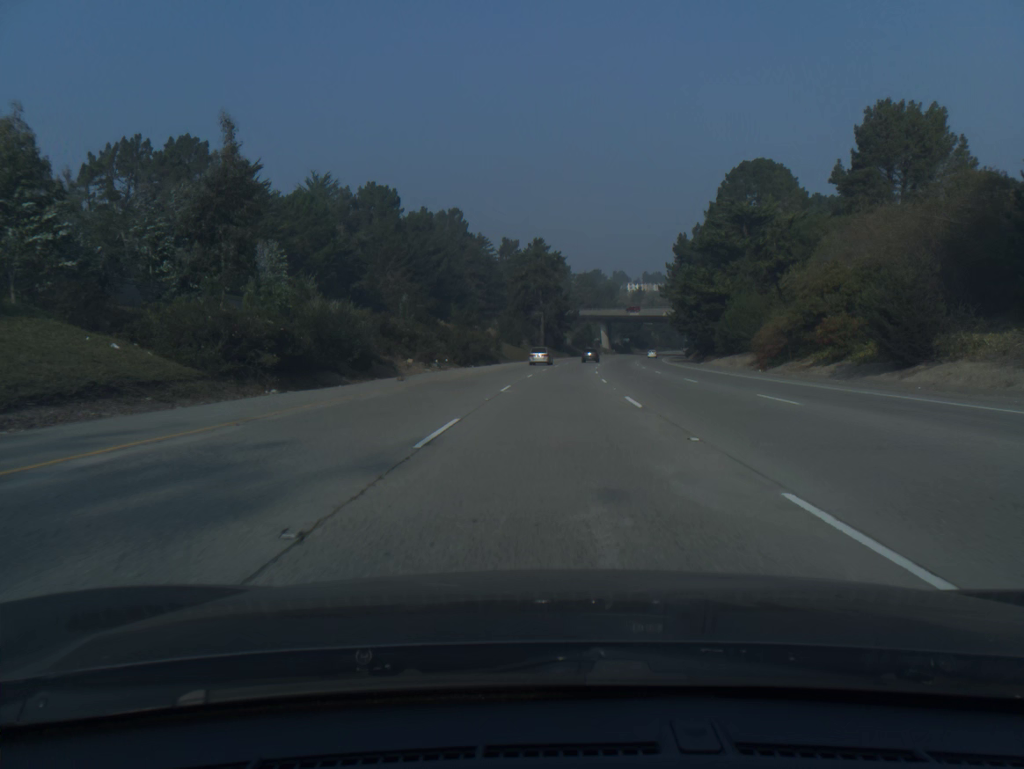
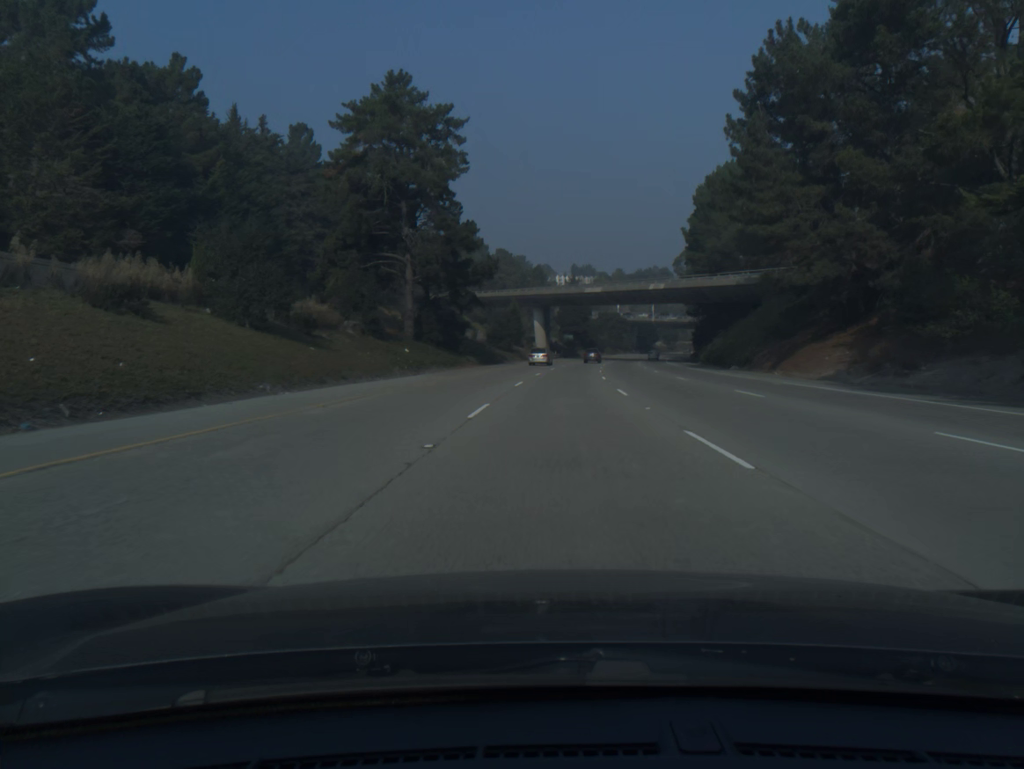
(+4.1, +82.6) m; +6°
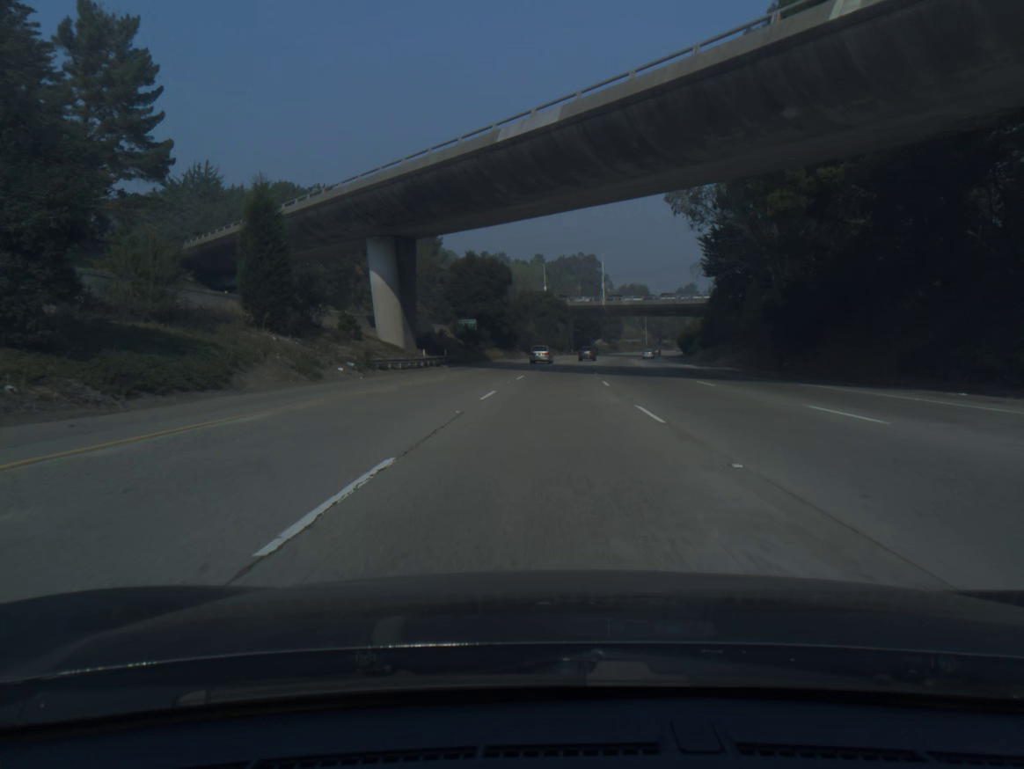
(+4.6, +82.5) m; +6°
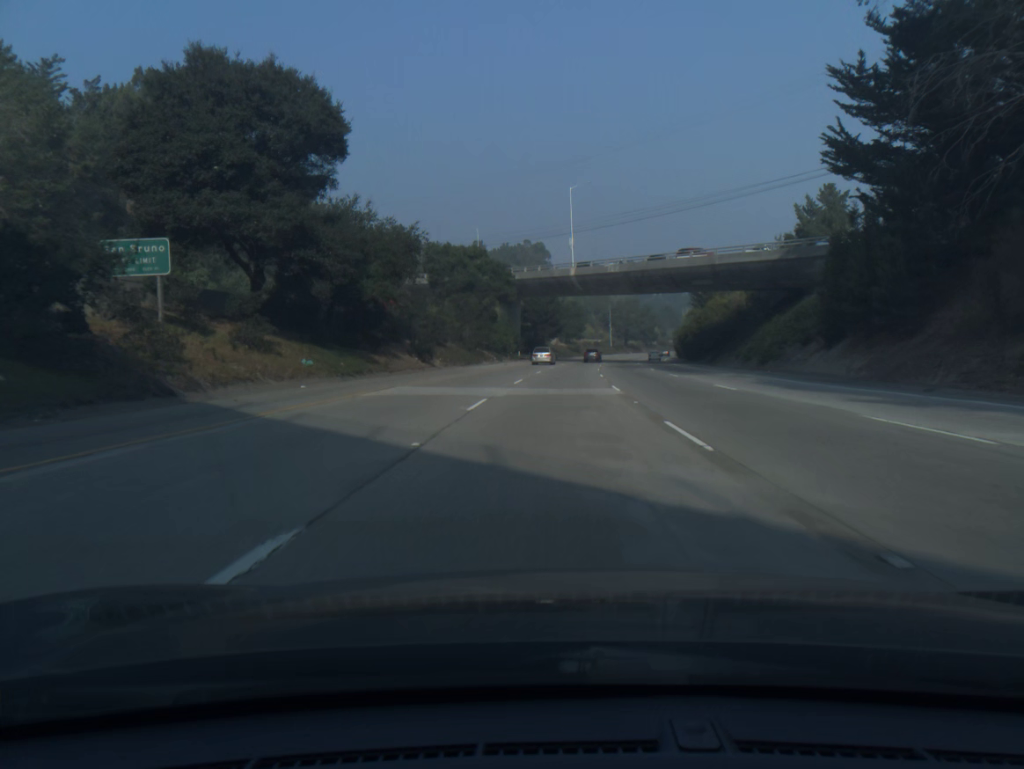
(+2.1, +61.9) m; +4°
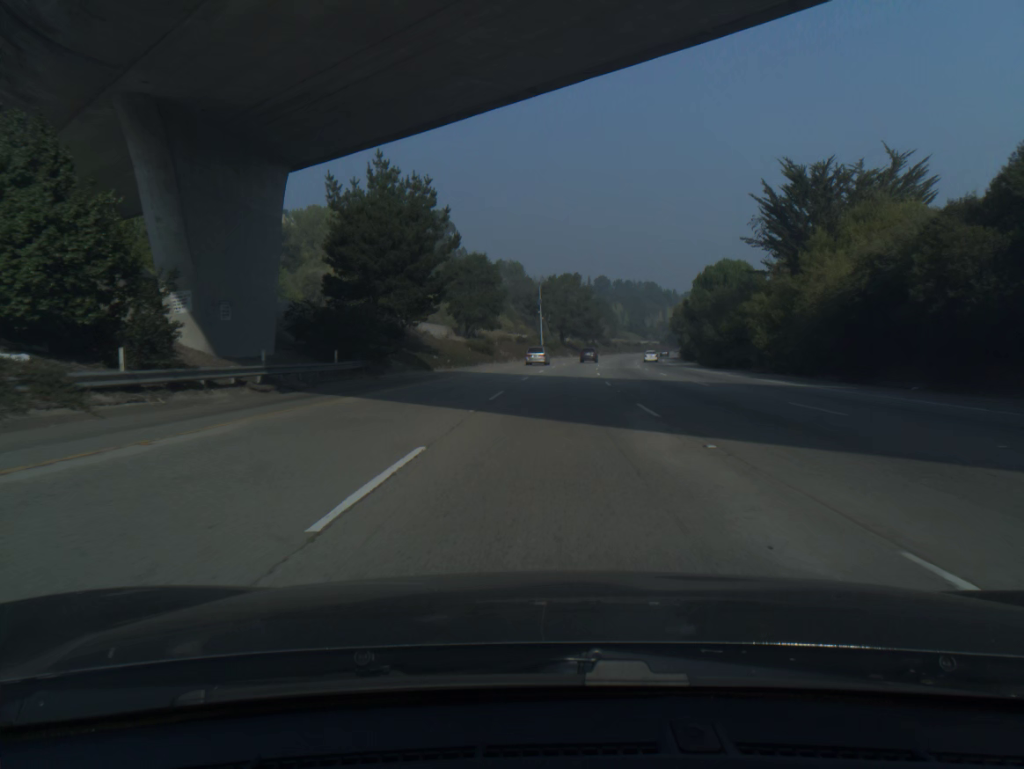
(+4.3, +82.5) m; +6°
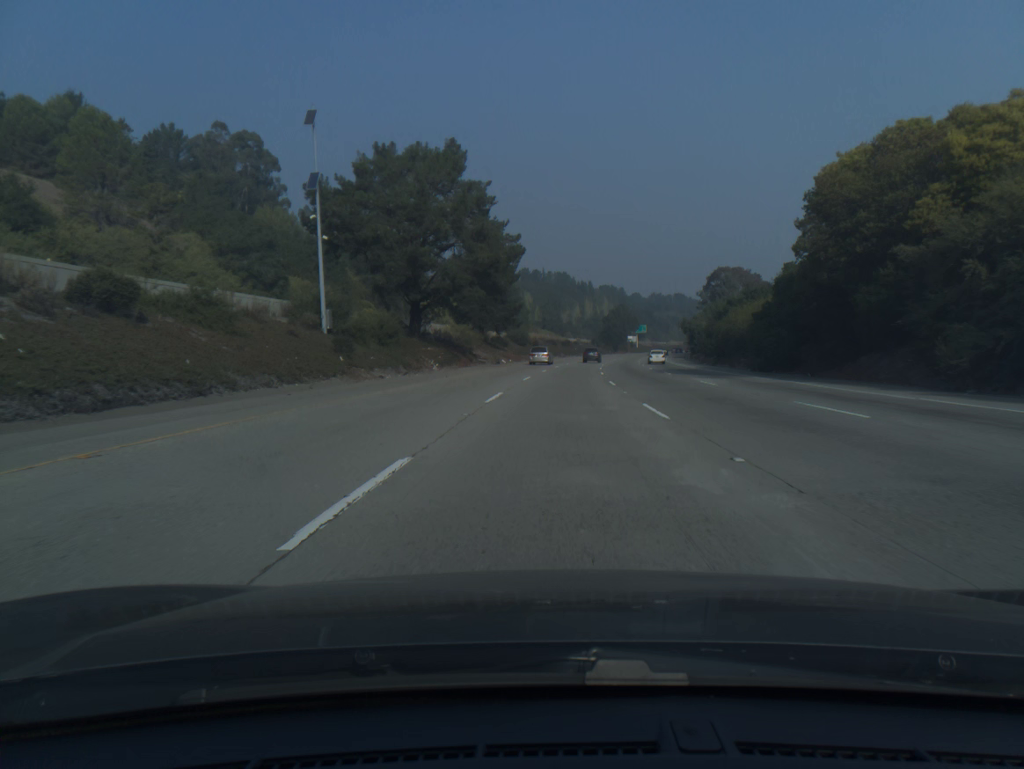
(+6.4, +102.8) m; +7°
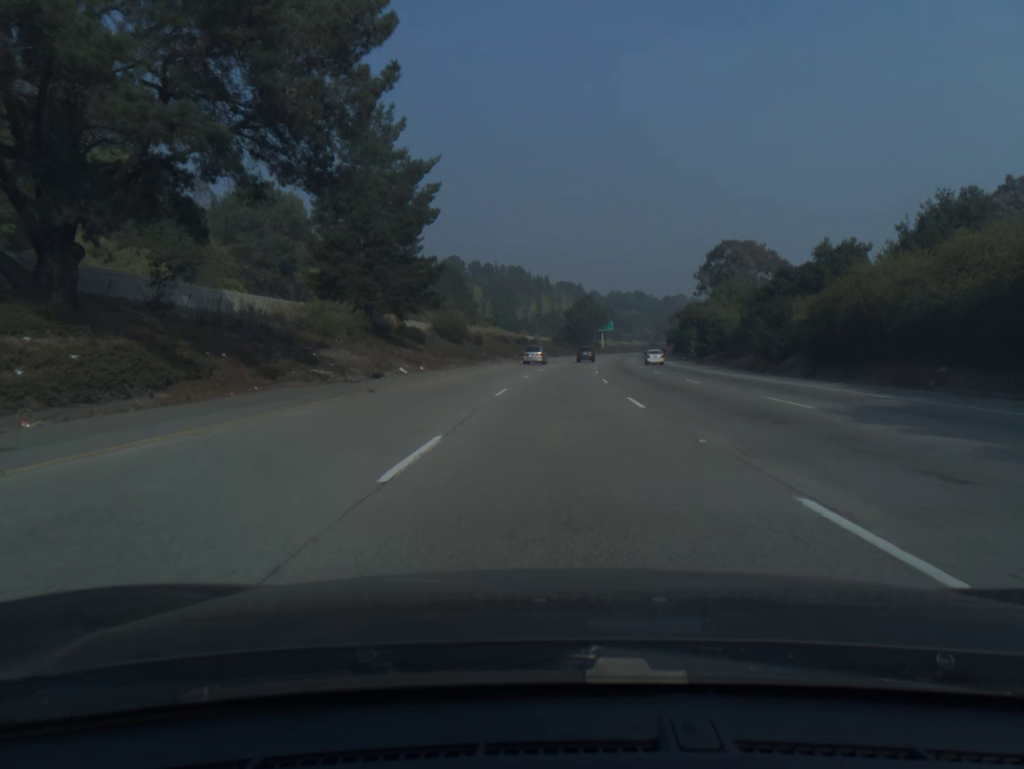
(+1.1, +41.1) m; +3°
